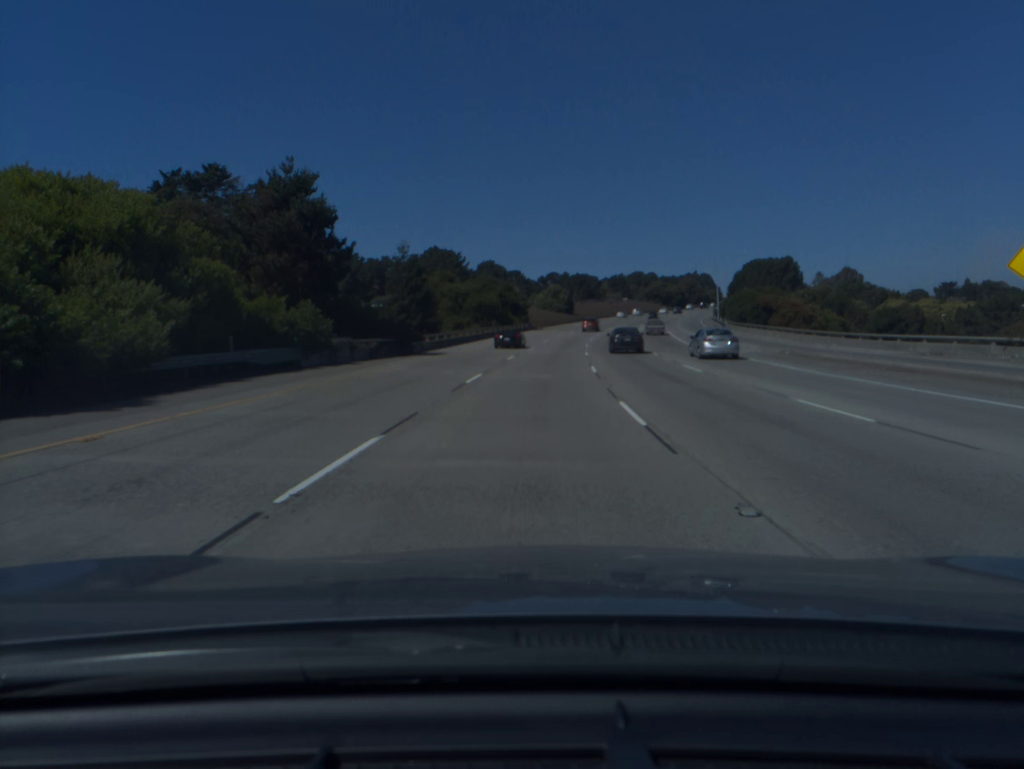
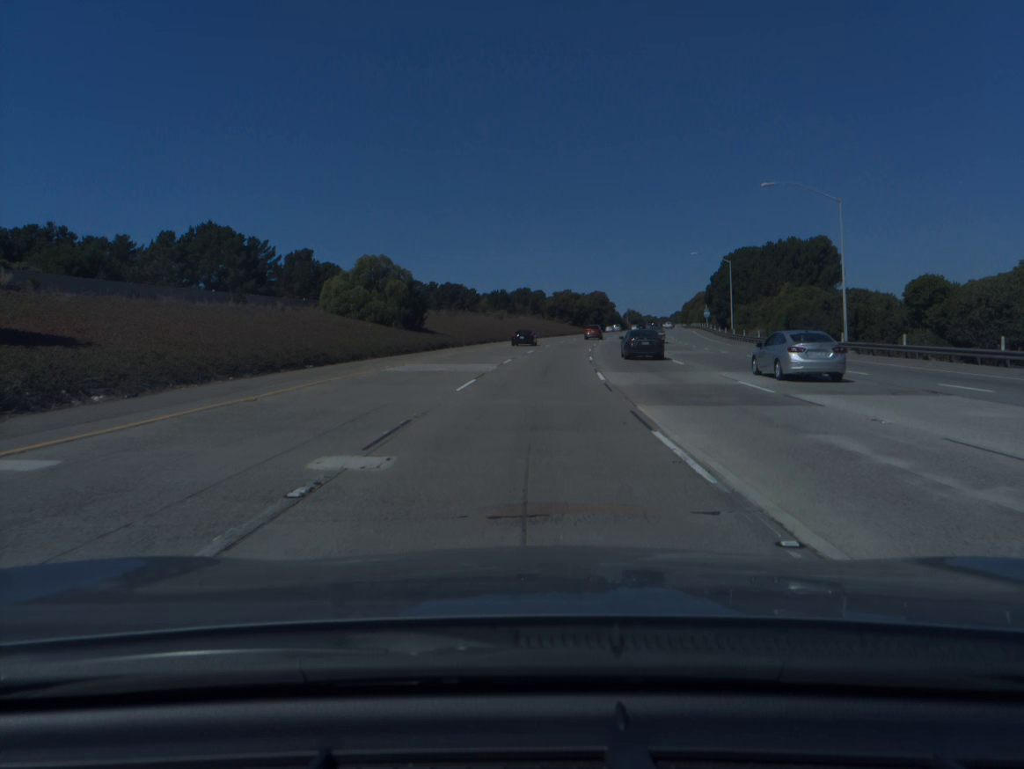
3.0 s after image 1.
(+7.0, +95.8) m; +9°
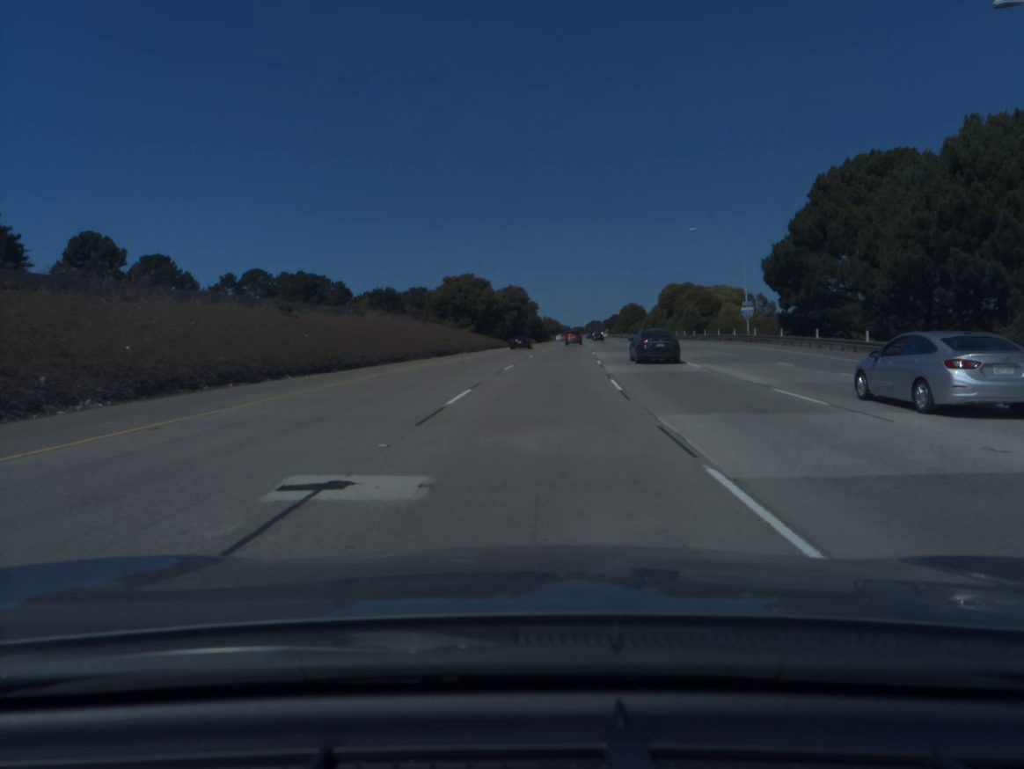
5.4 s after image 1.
(+4.7, +75.9) m; +7°
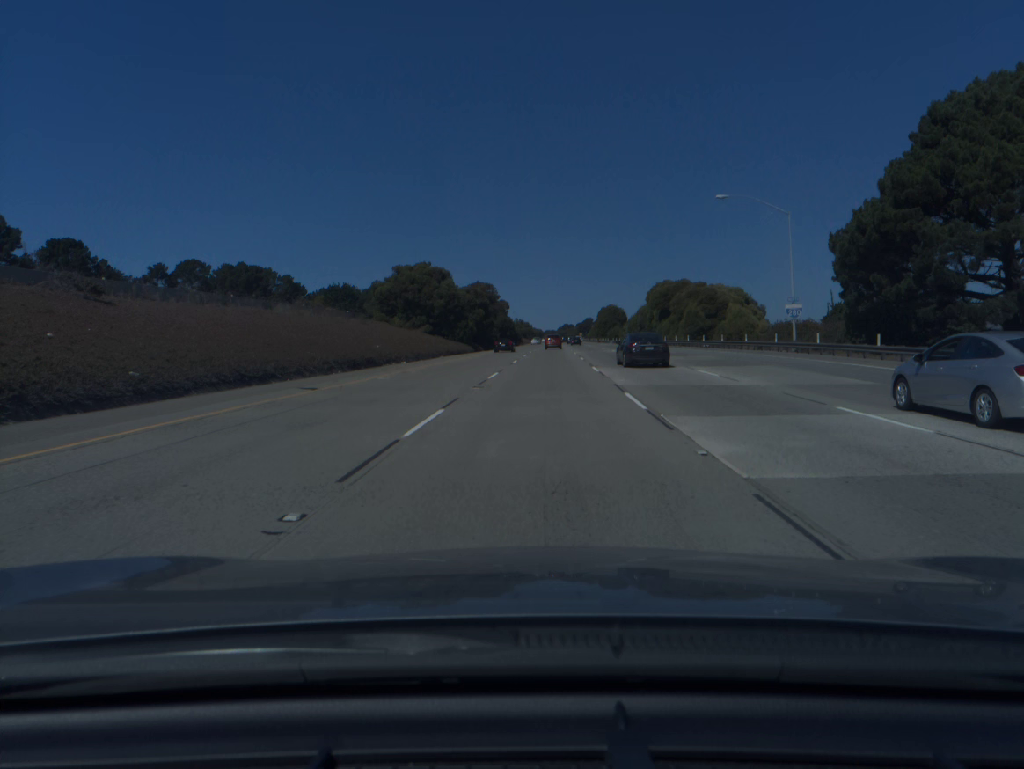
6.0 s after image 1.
(+0.3, +19.0) m; +2°
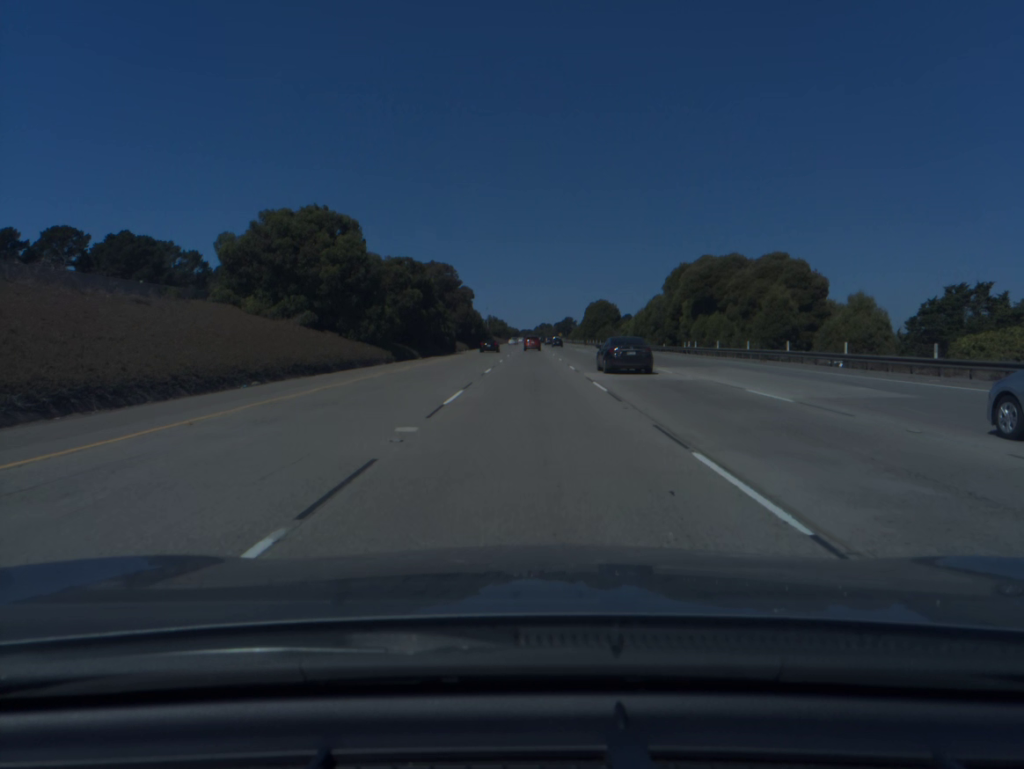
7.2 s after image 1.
(+0.9, +38.1) m; +2°
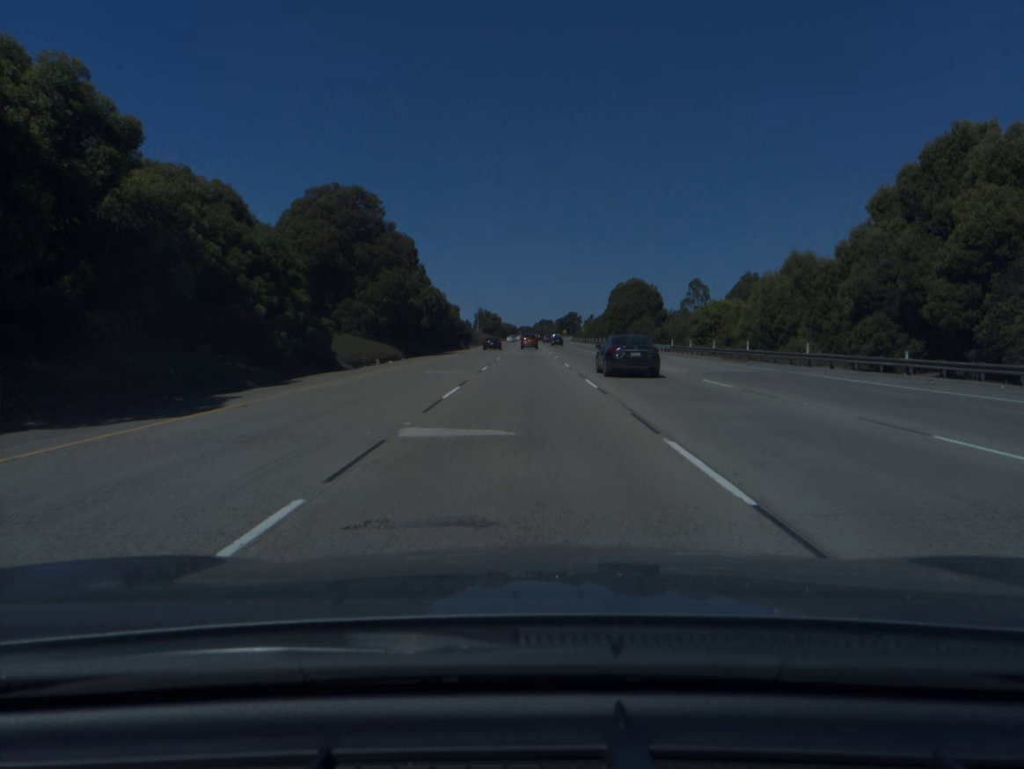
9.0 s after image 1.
(+0.1, +57.3) m; 0°
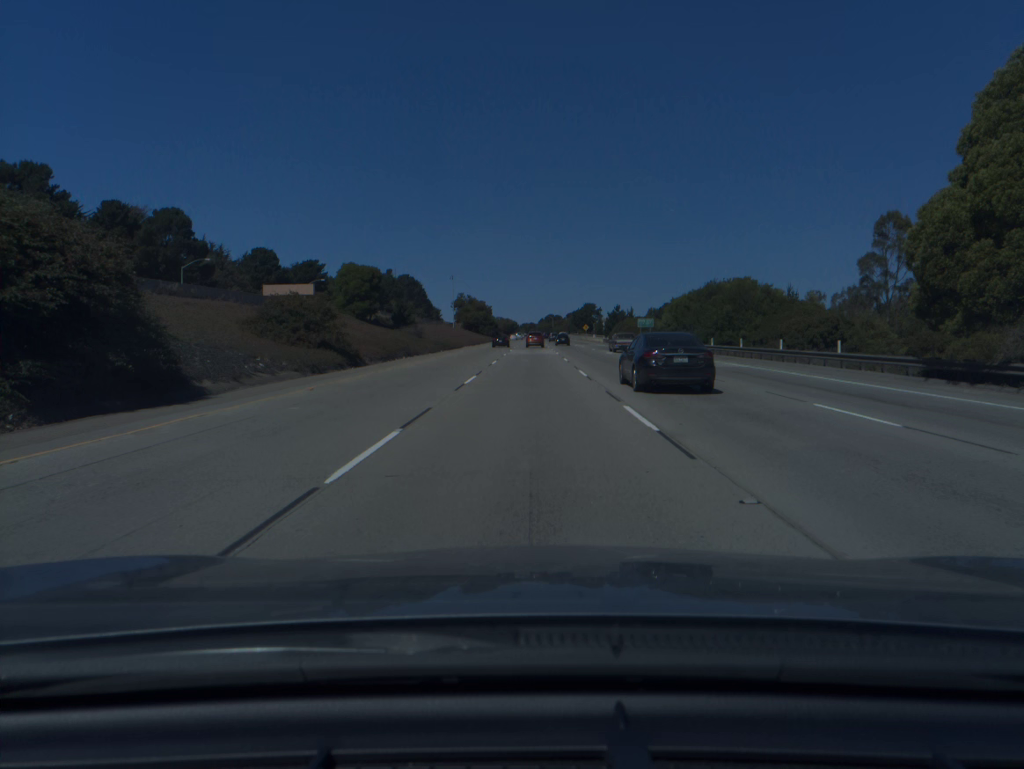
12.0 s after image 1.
(-0.2, +97.4) m; 0°
